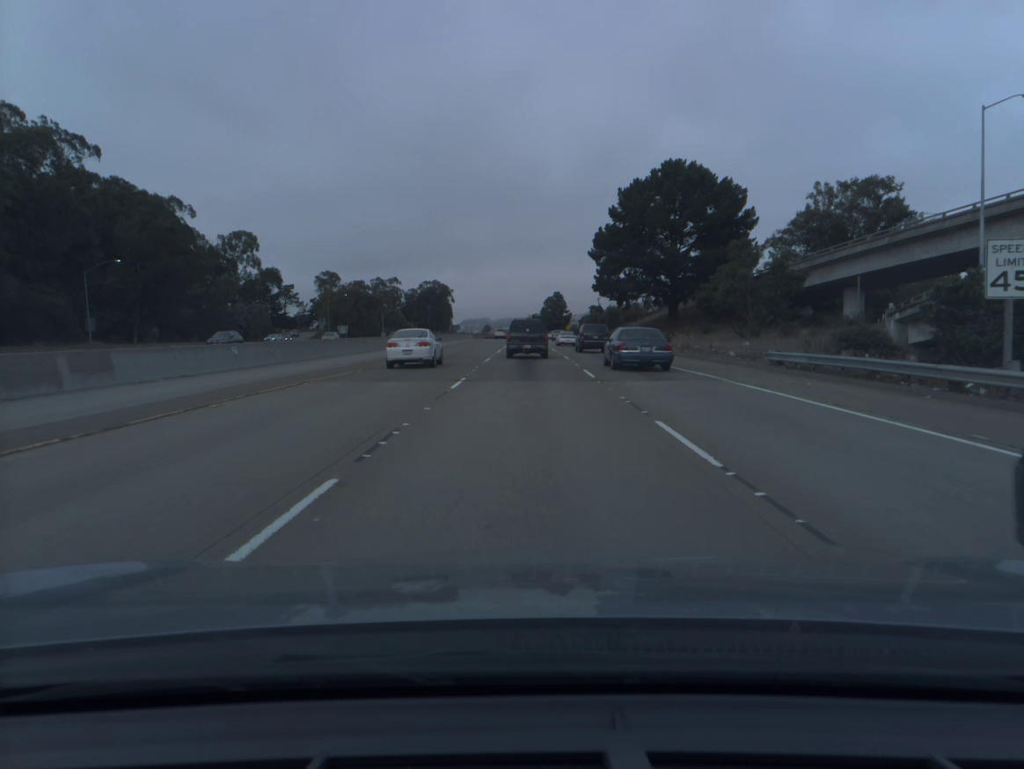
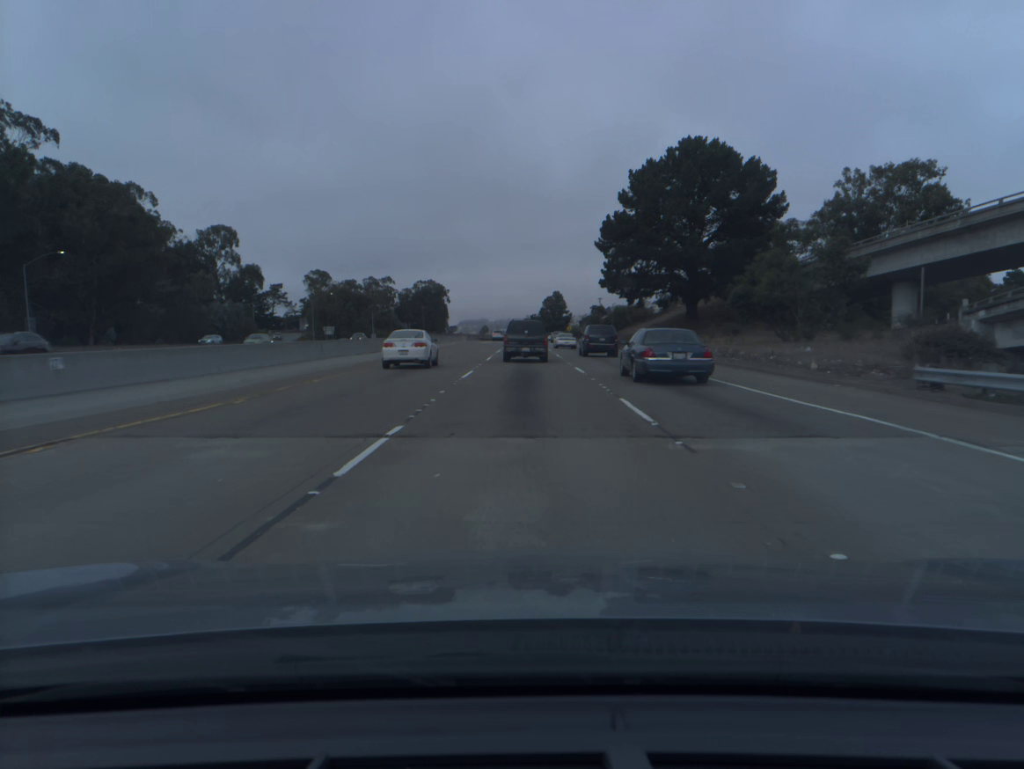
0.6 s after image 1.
(0.0, +10.9) m; 0°
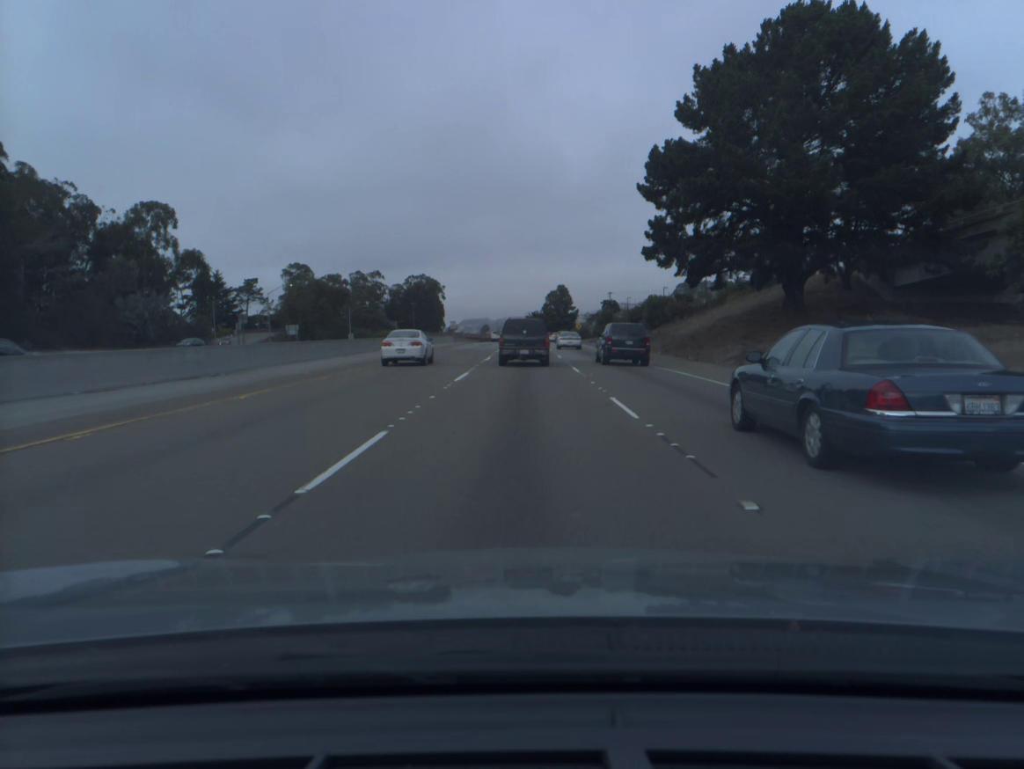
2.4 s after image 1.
(0.0, +30.5) m; 0°
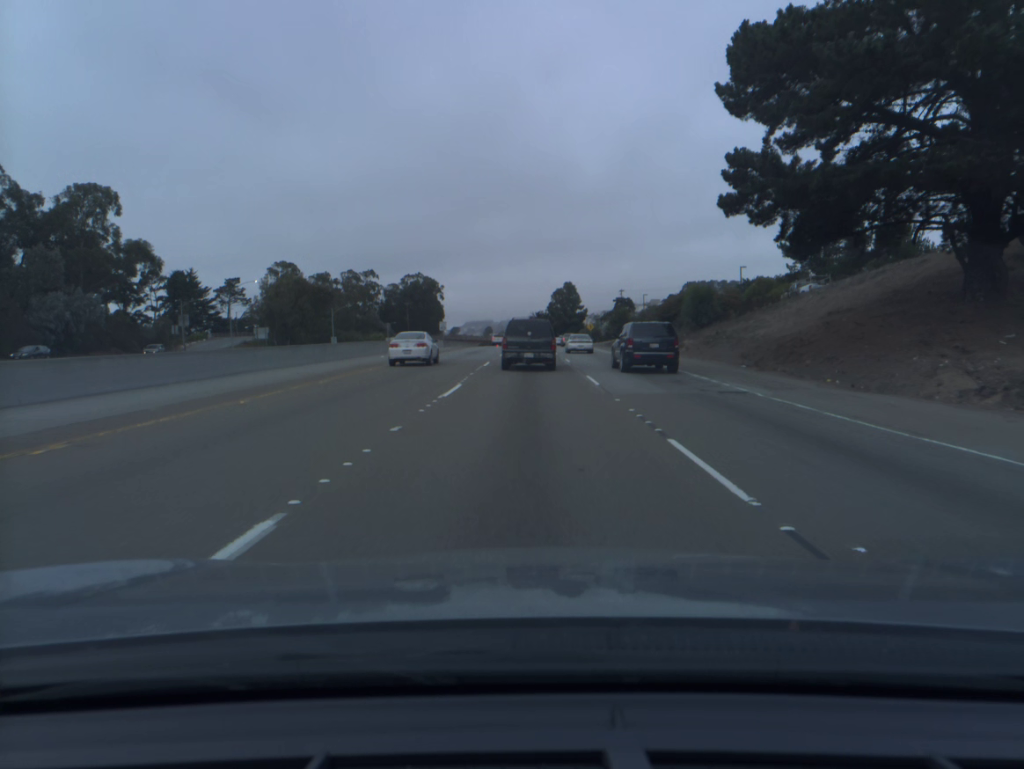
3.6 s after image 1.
(0.0, +19.5) m; 0°
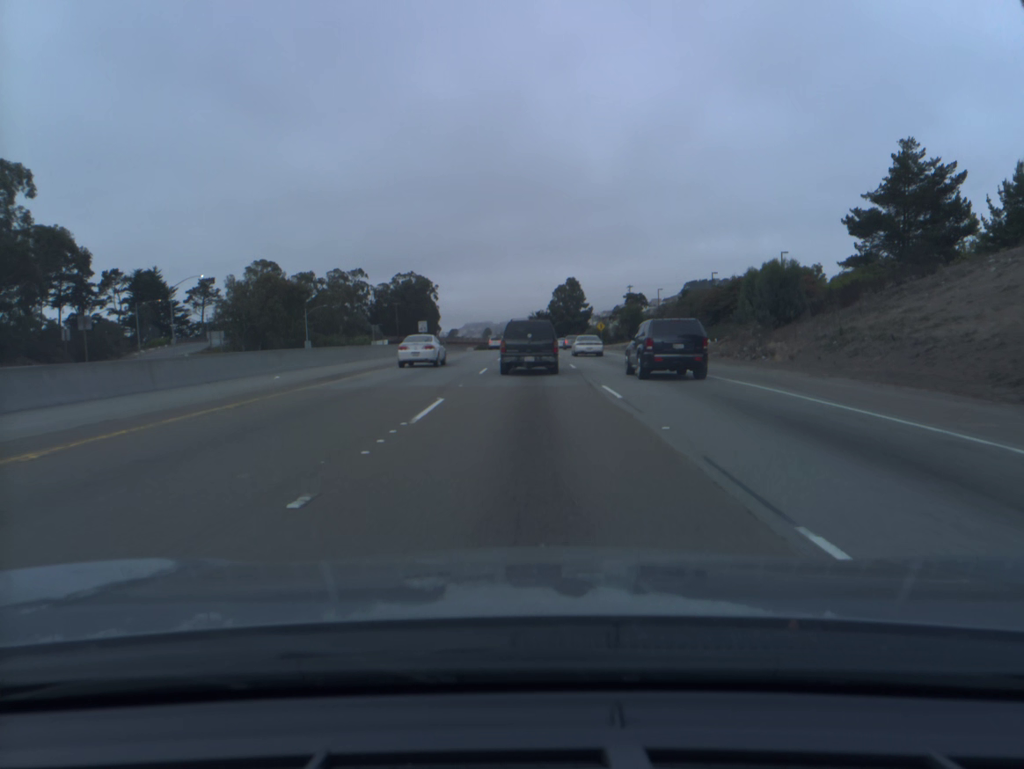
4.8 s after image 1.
(0.0, +19.4) m; 0°
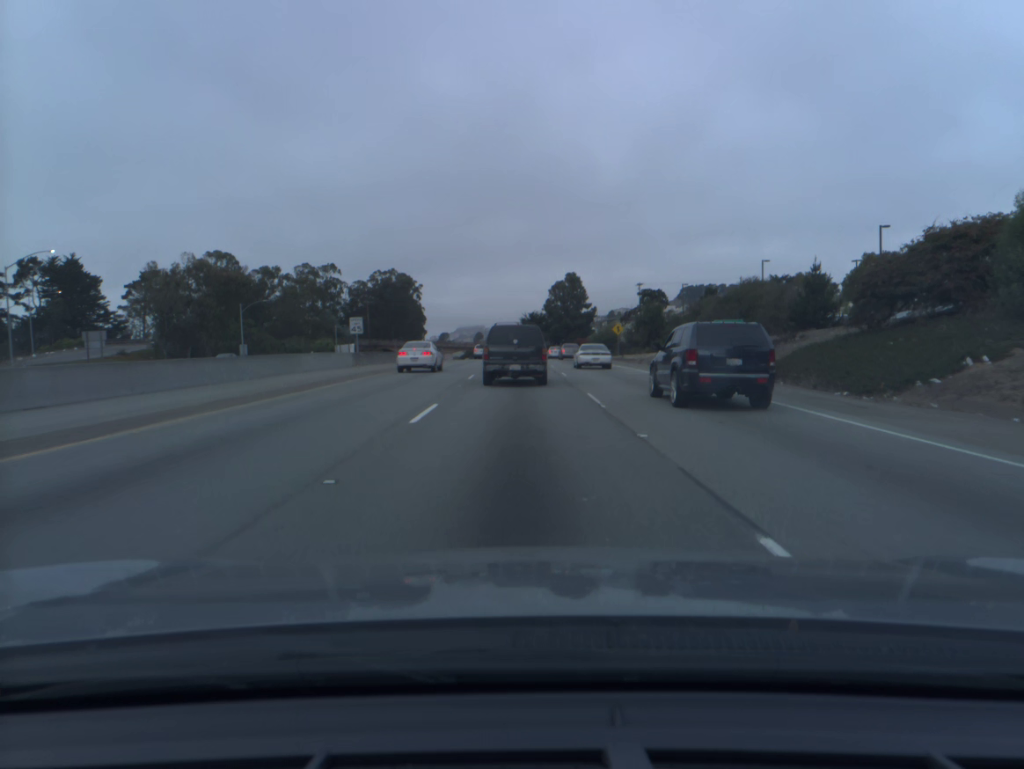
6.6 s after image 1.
(+0.1, +29.1) m; +1°
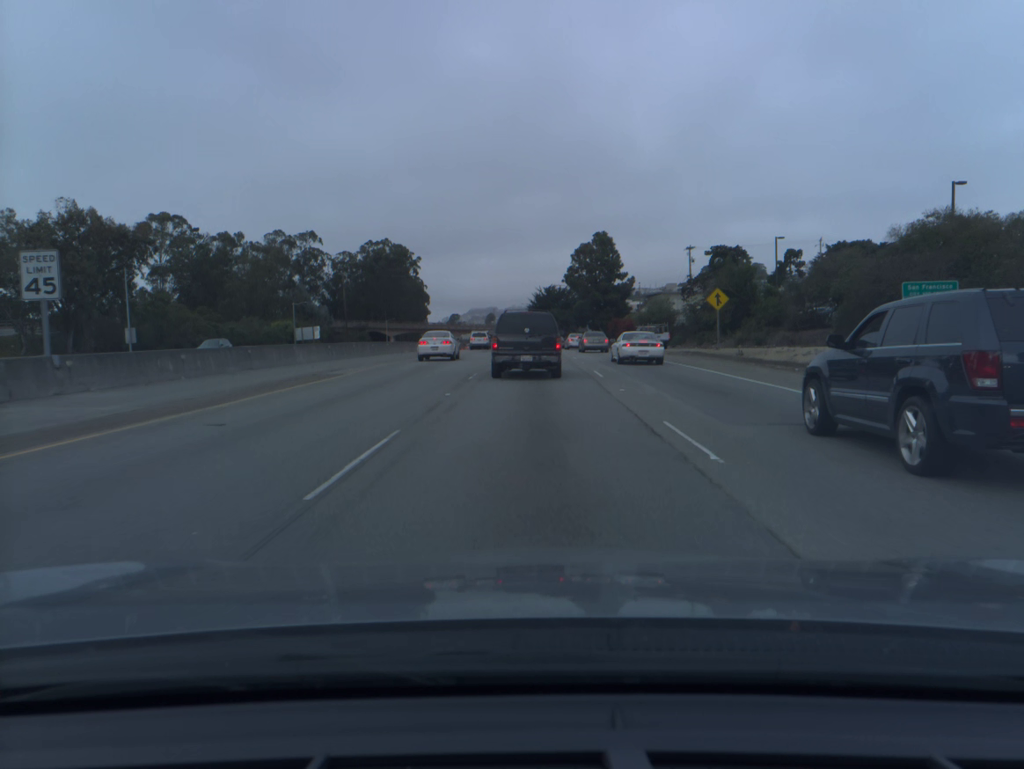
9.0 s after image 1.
(-0.4, +36.8) m; -1°
